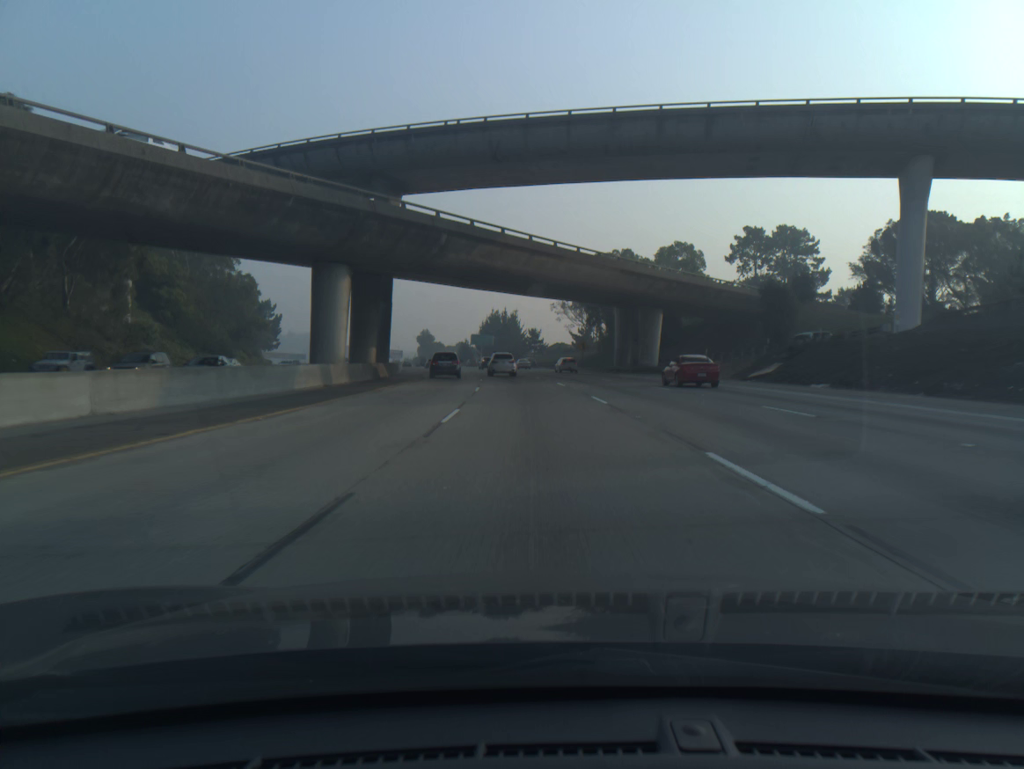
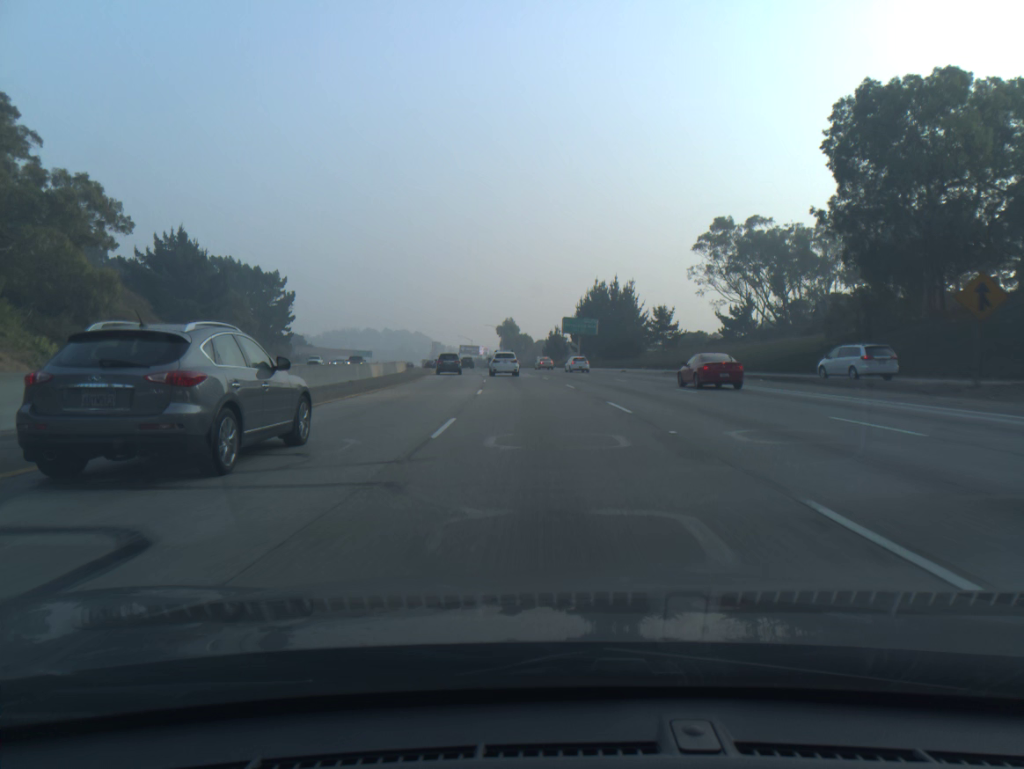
(-5.0, +76.0) m; -7°
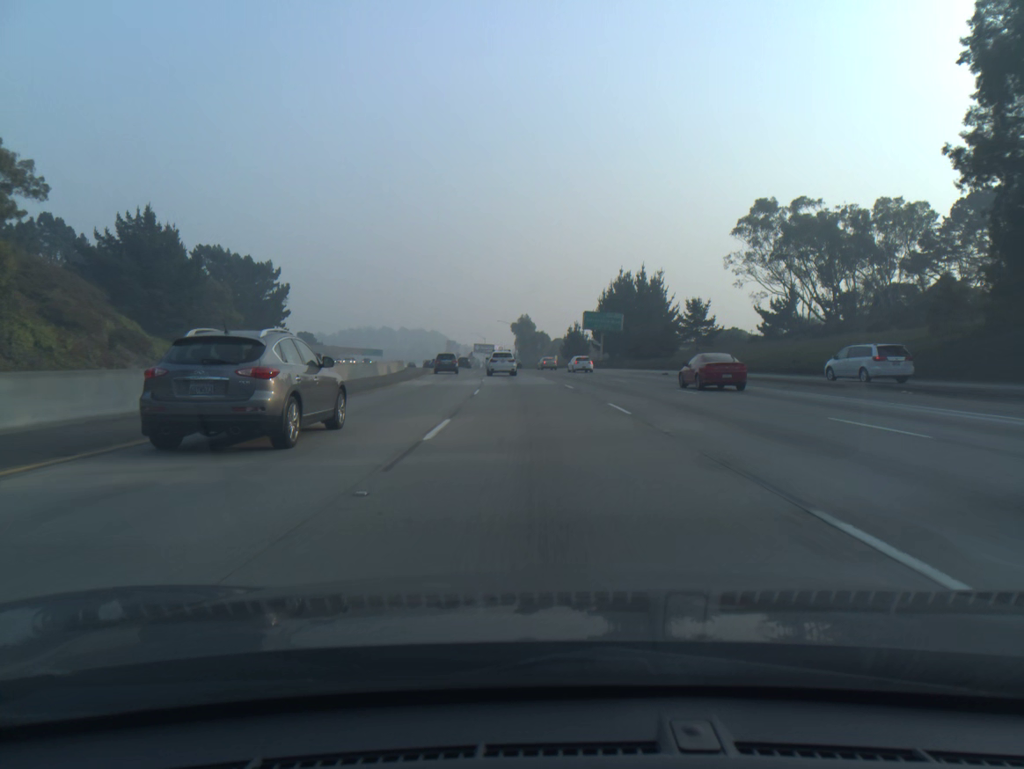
(-0.2, +15.0) m; -1°
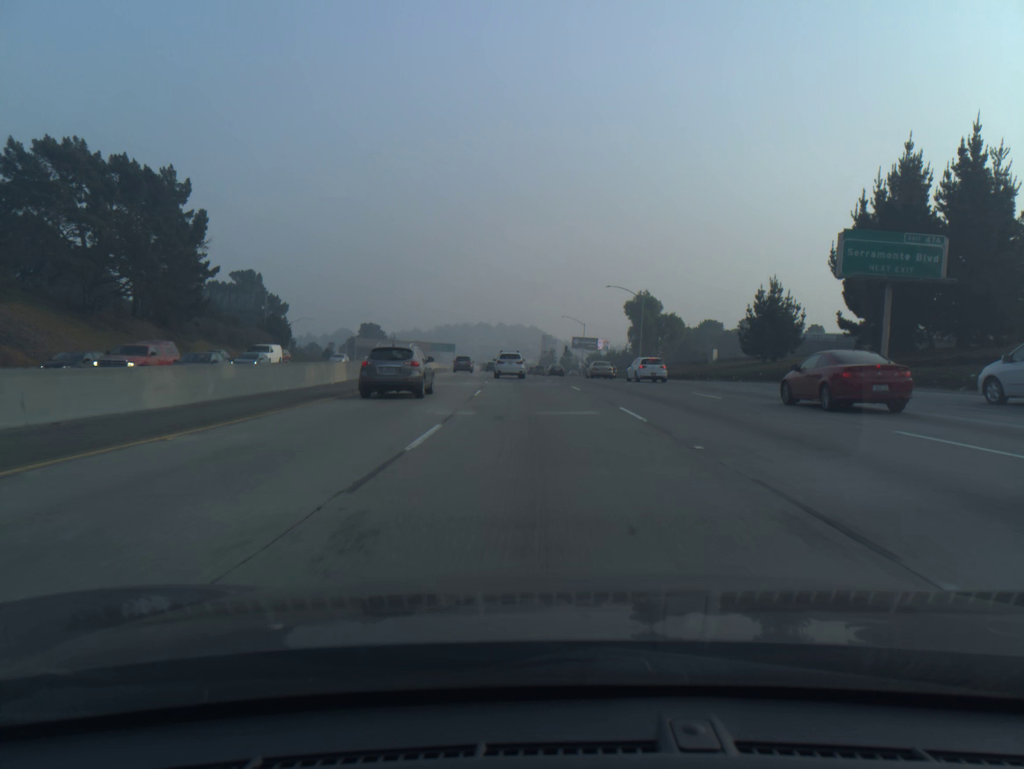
(-4.5, +74.4) m; -7°
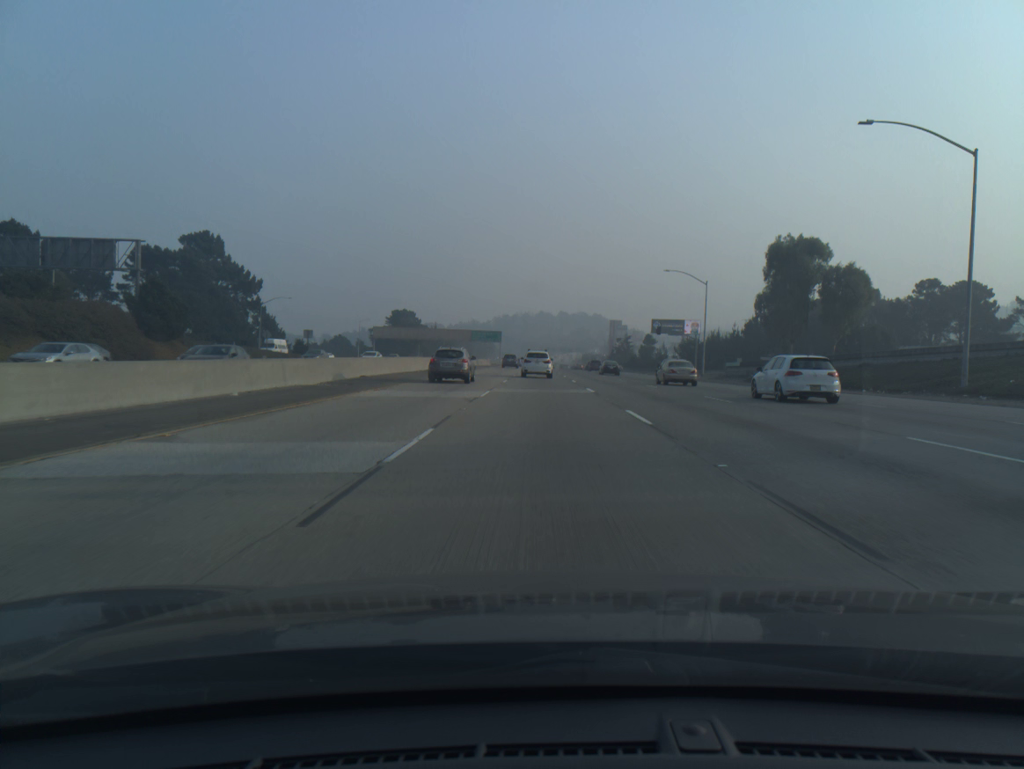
(-2.5, +58.7) m; -5°
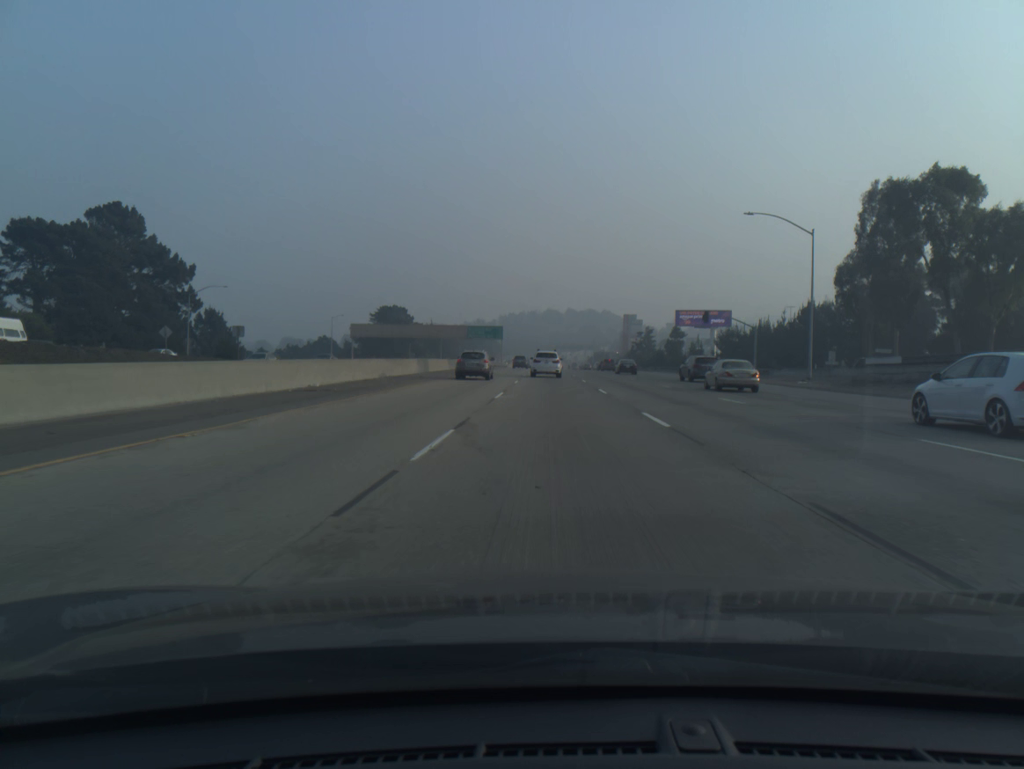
(-0.2, +29.2) m; 0°
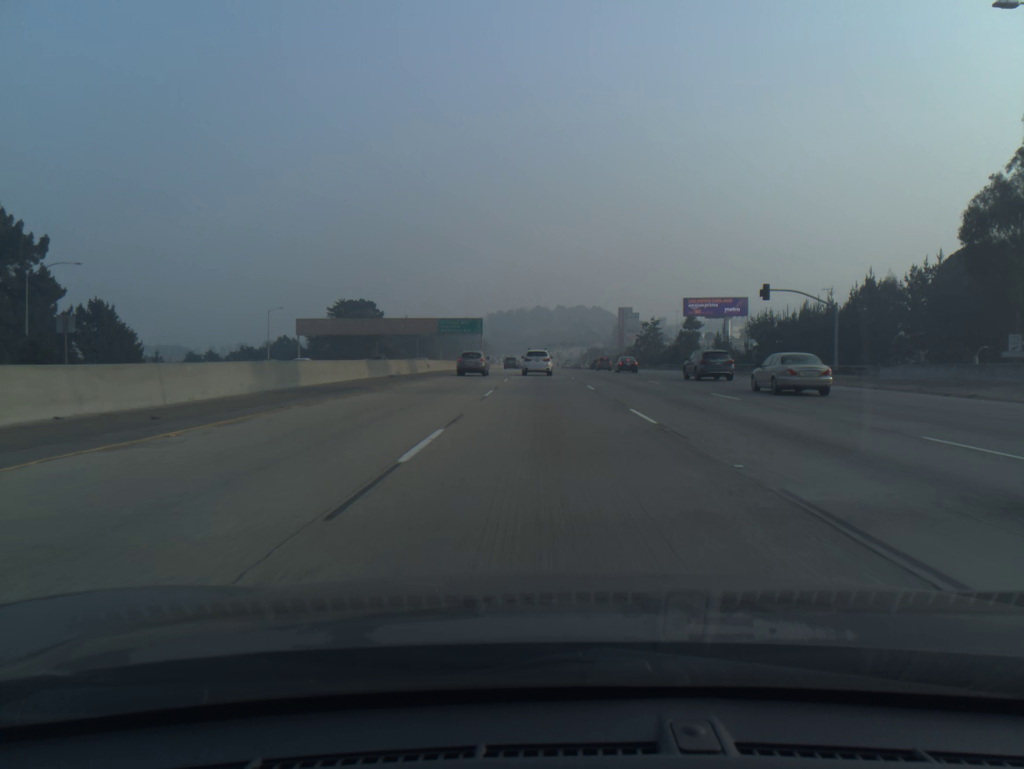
(+0.2, +29.2) m; +1°
